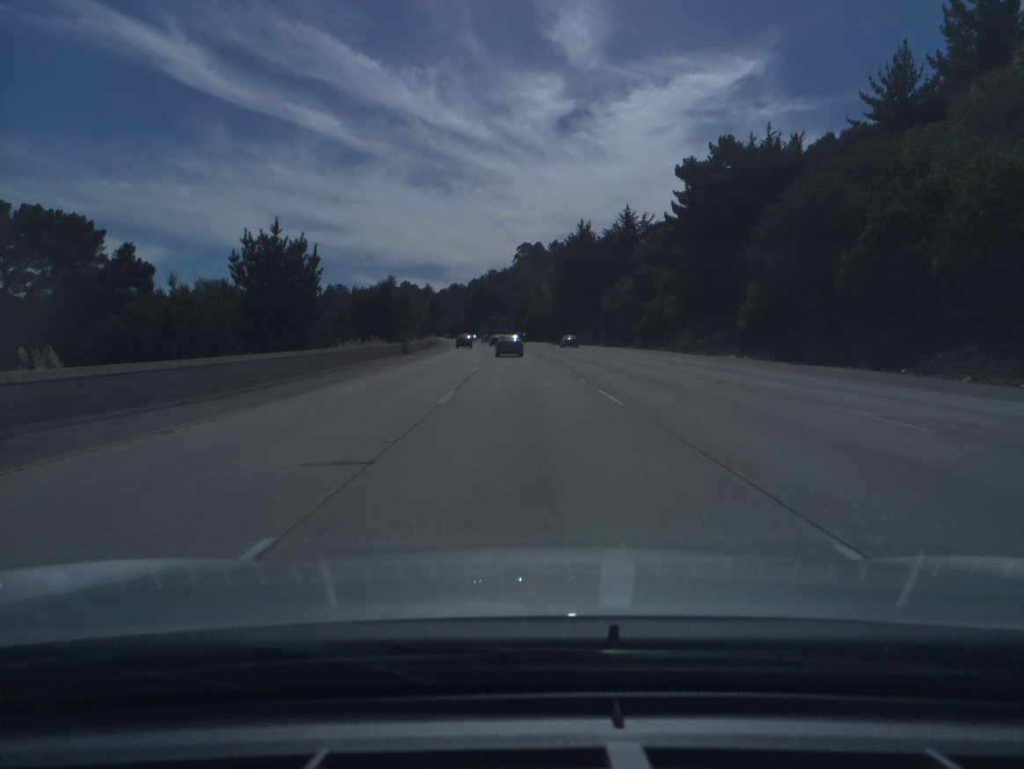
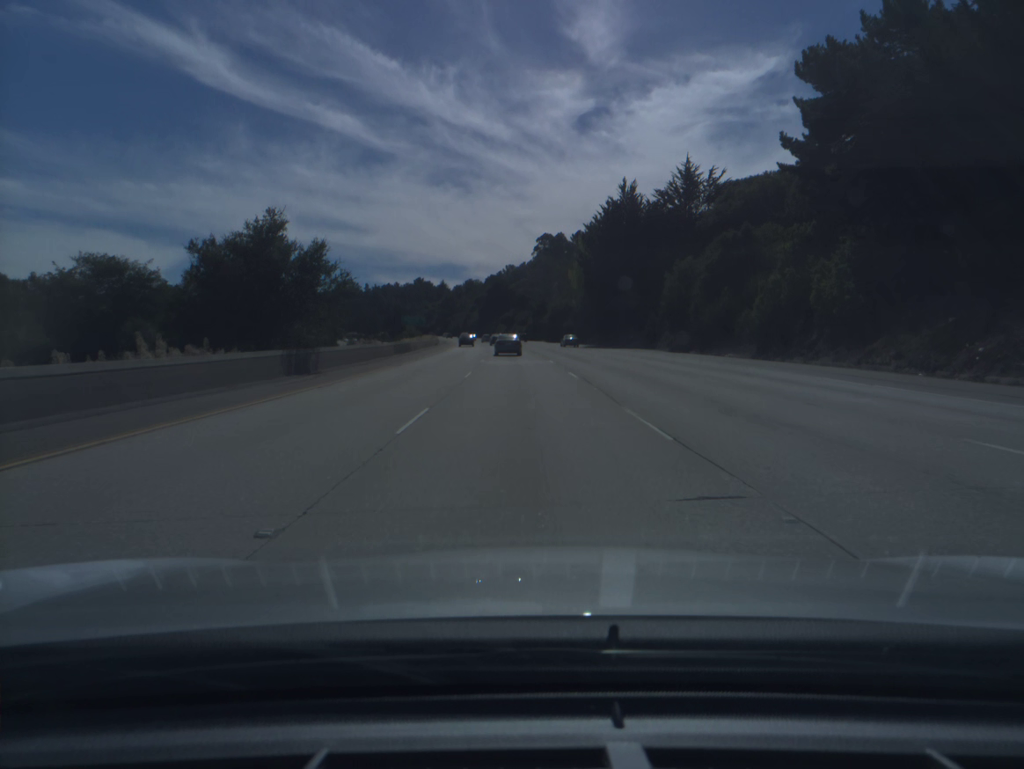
(-0.4, +34.3) m; -1°
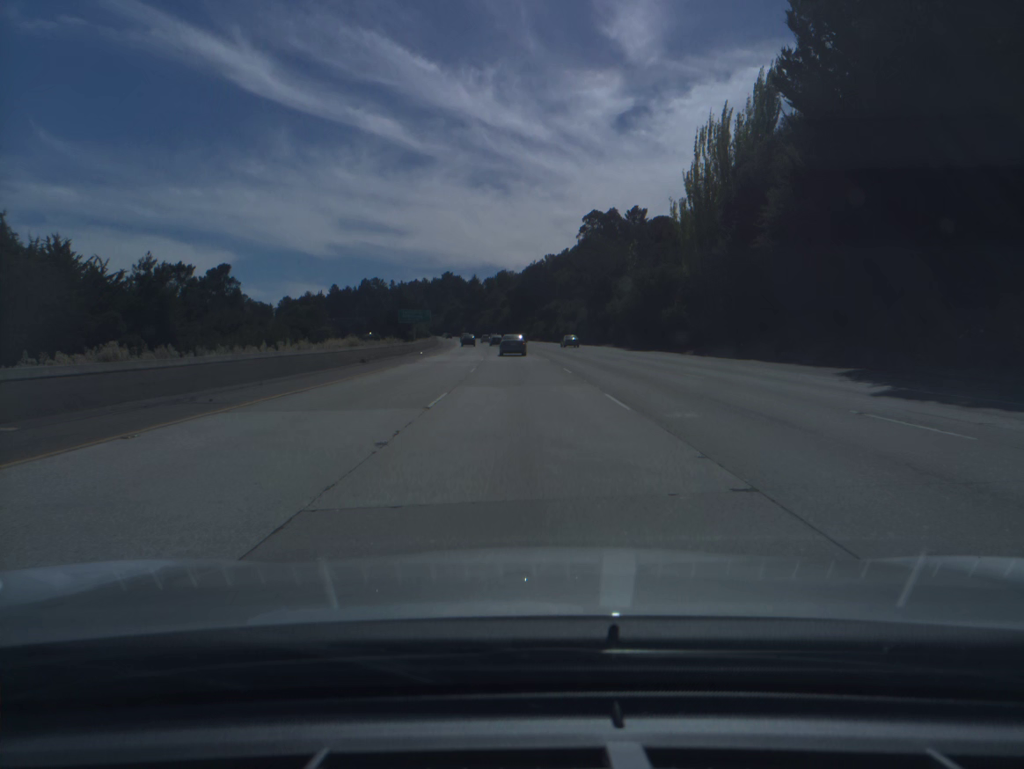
(-1.7, +68.9) m; -3°
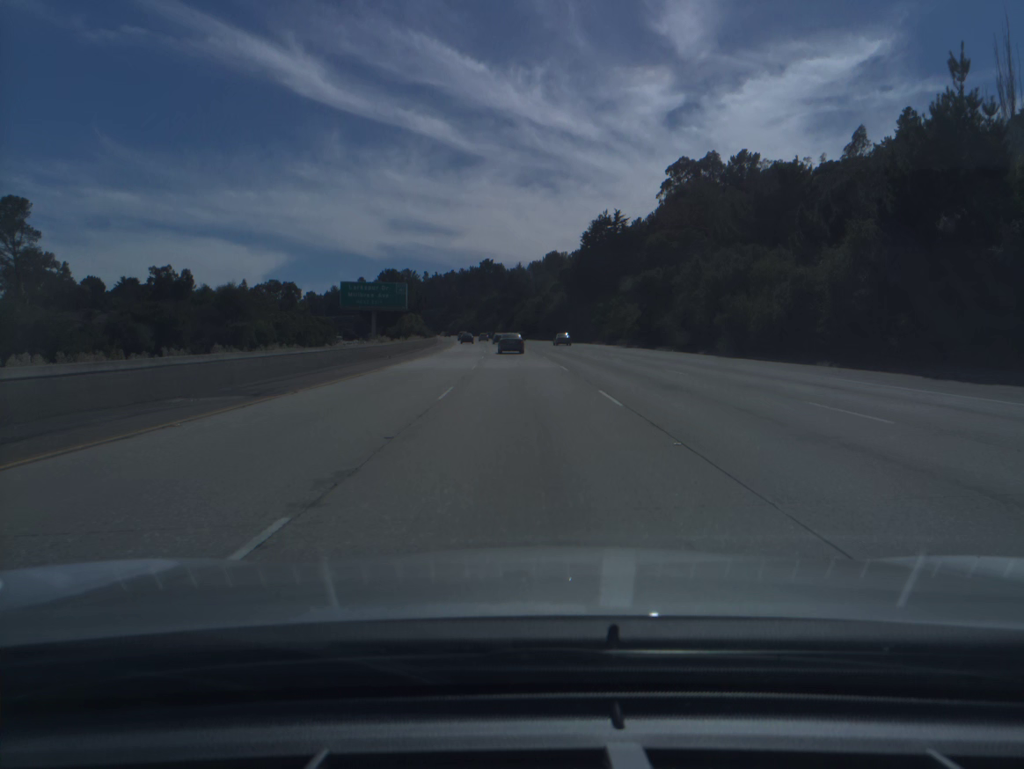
(-2.7, +86.3) m; -4°
